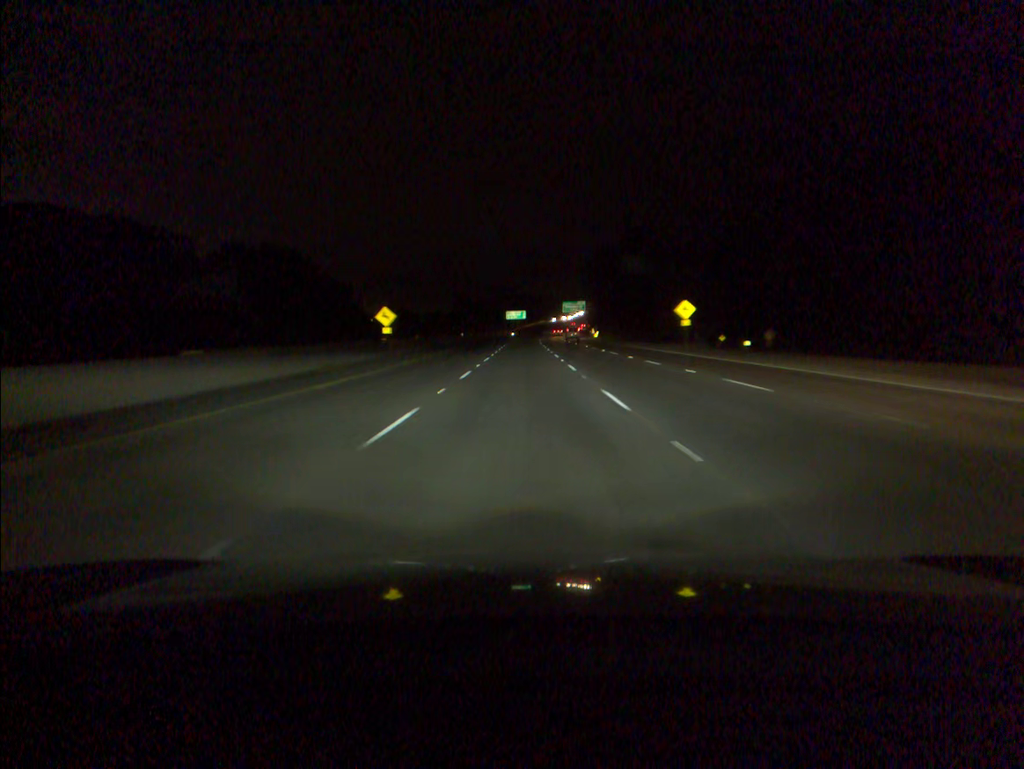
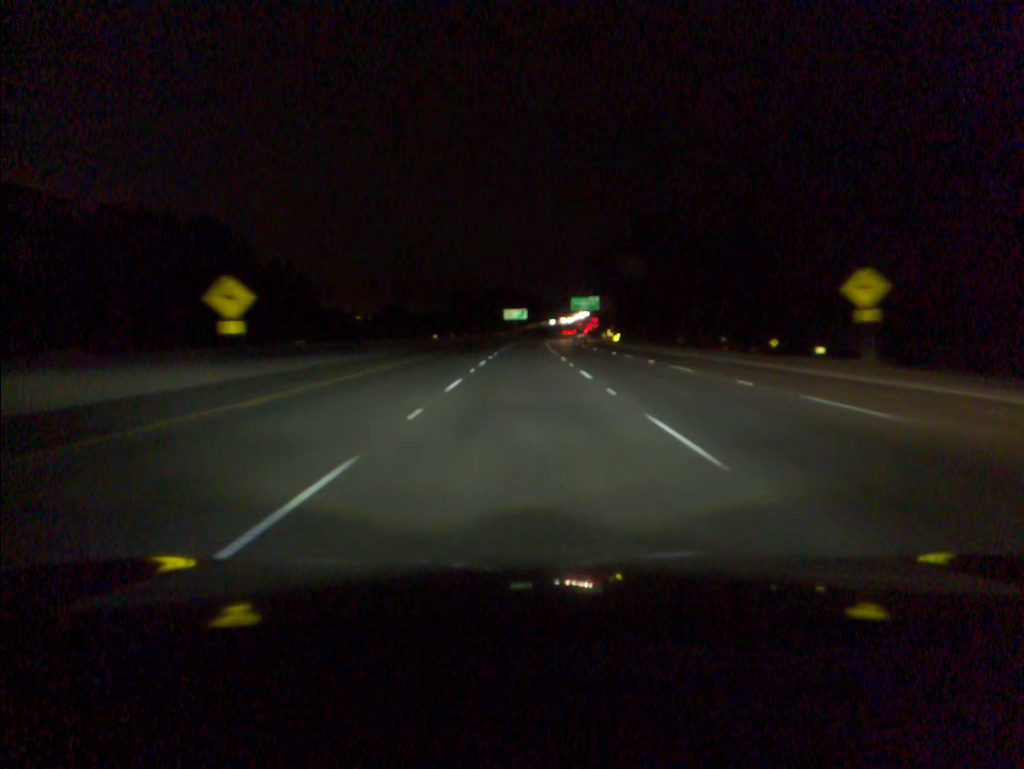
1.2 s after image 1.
(0.0, +35.1) m; 0°
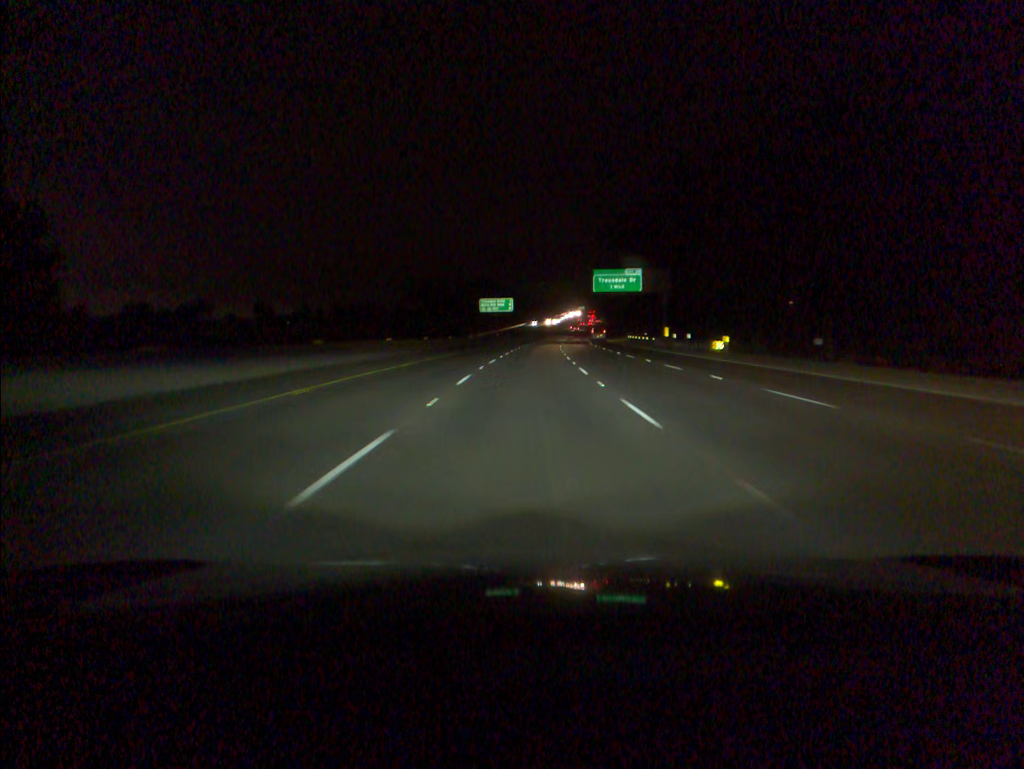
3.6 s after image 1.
(+0.4, +69.6) m; +1°
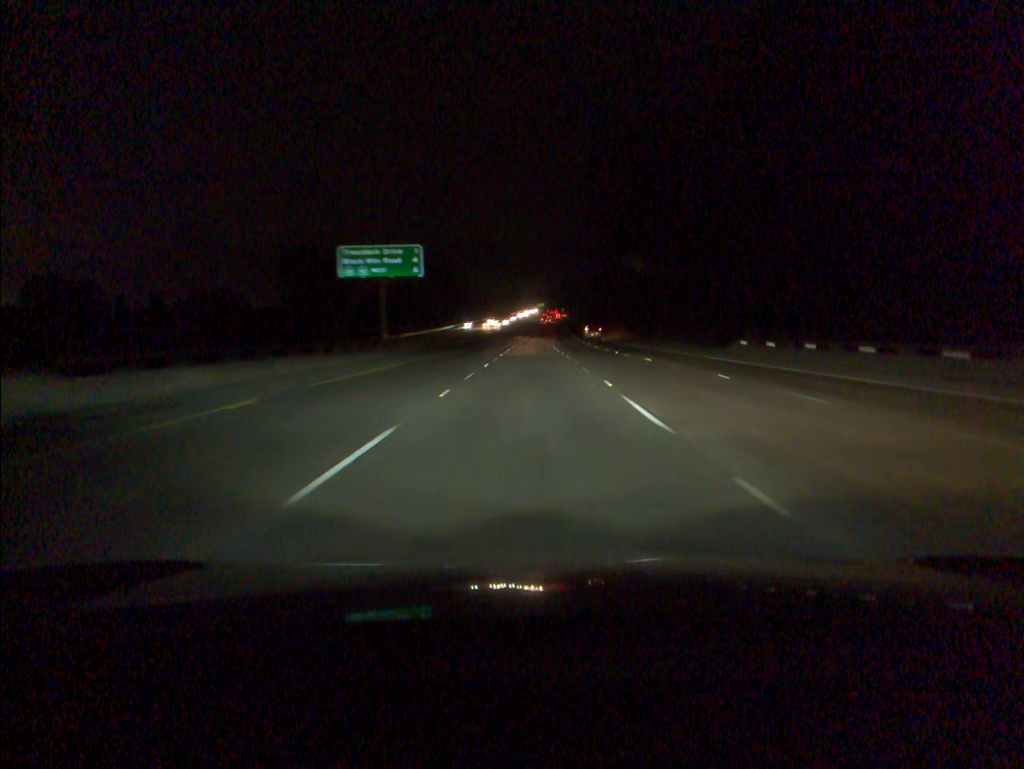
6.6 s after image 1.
(+2.3, +87.3) m; +3°
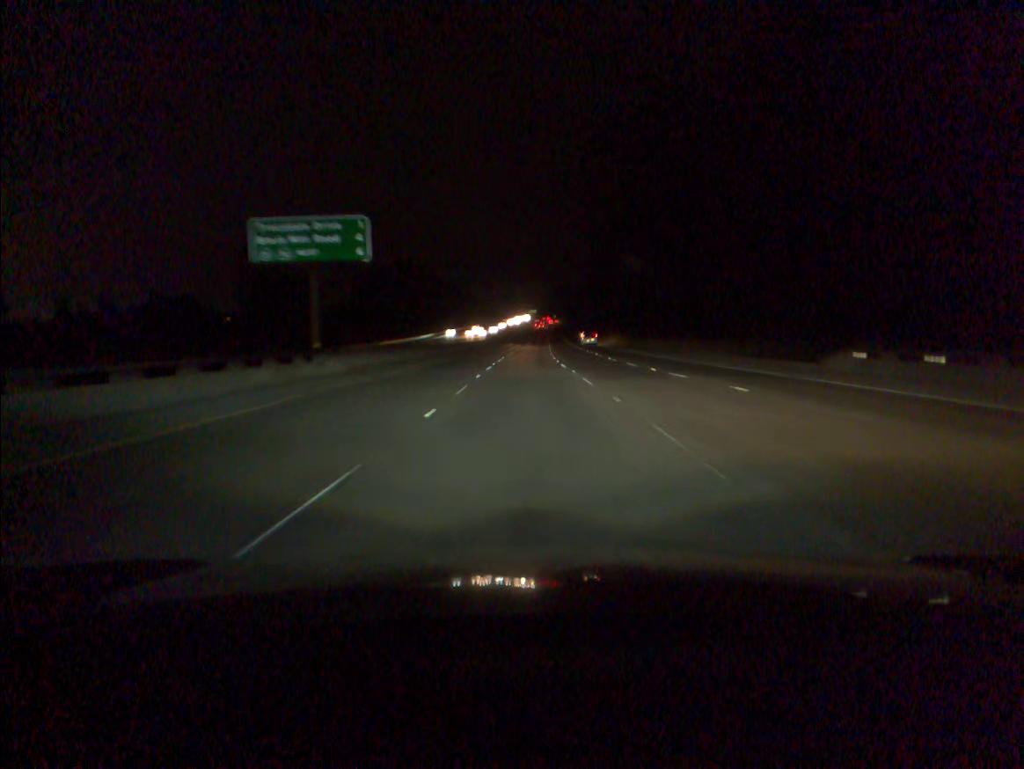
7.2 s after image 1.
(+0.1, +17.6) m; +1°
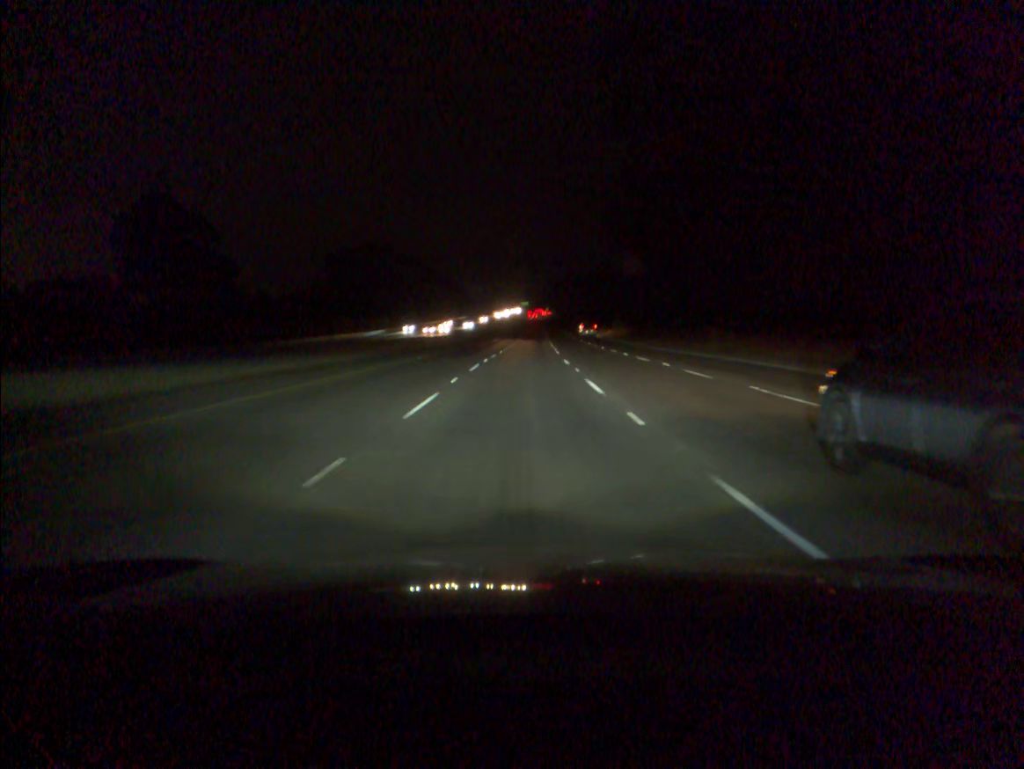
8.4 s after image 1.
(+0.3, +35.2) m; +1°
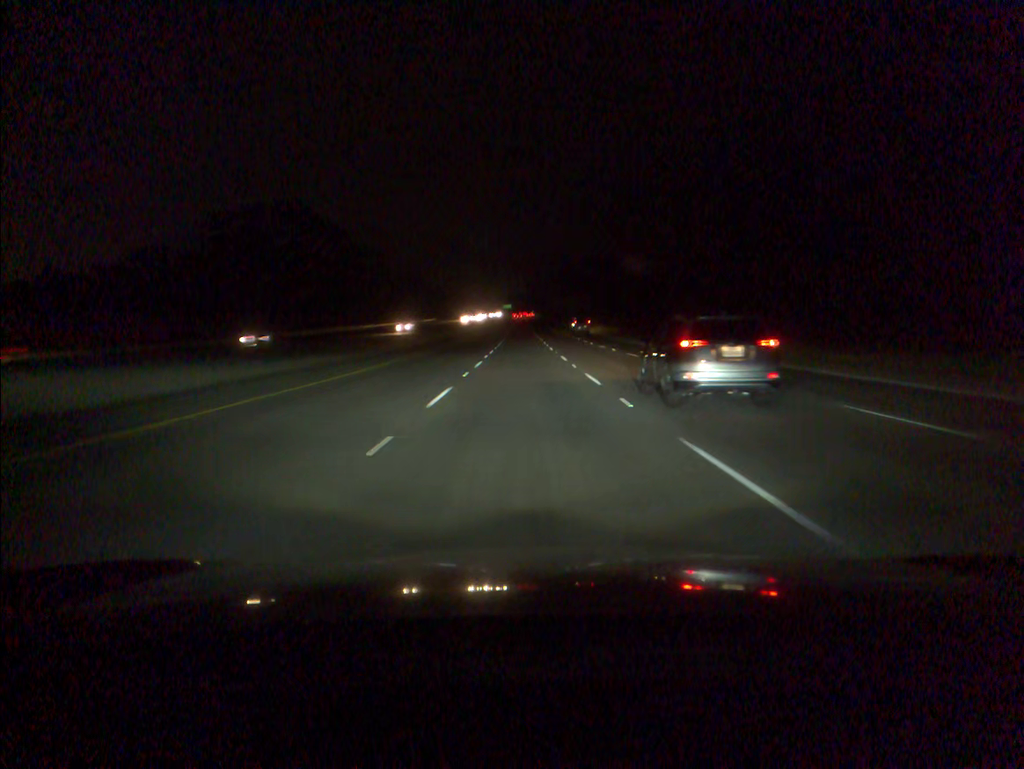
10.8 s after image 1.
(+0.7, +70.3) m; +1°
